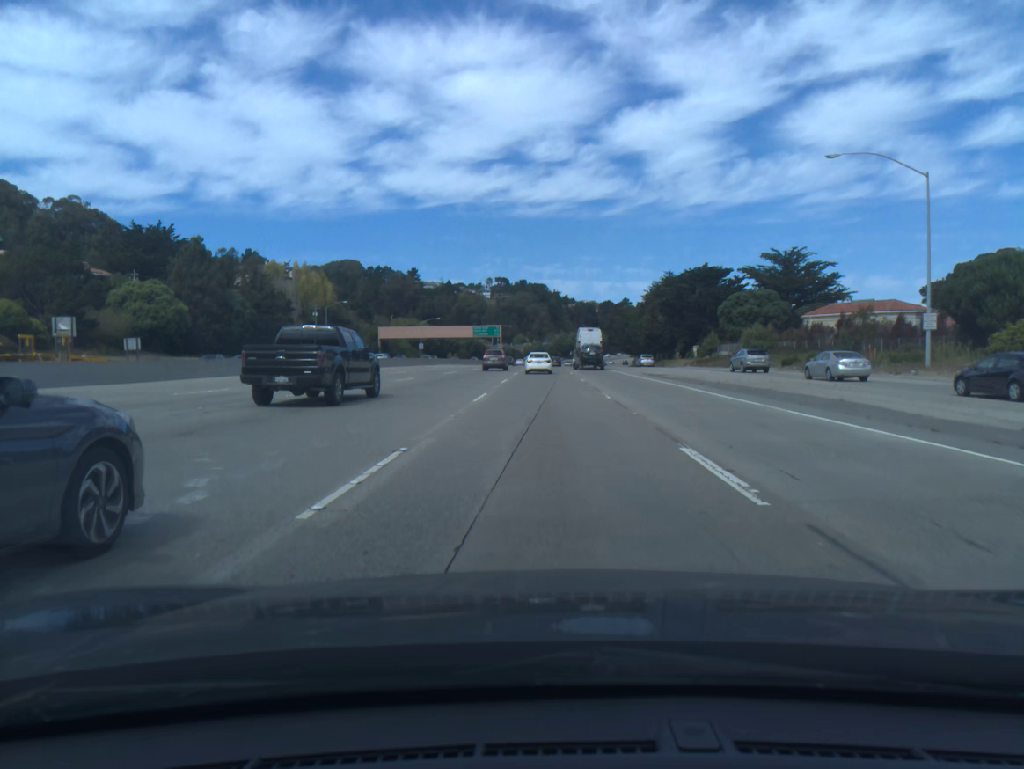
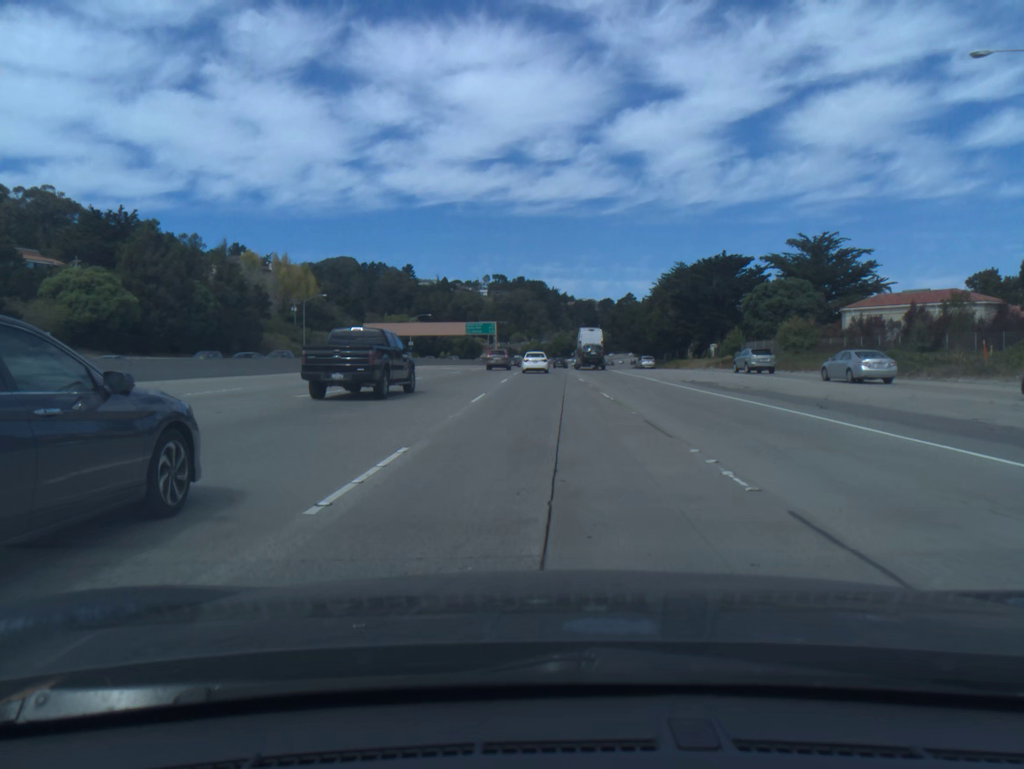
(0.0, +14.4) m; 0°
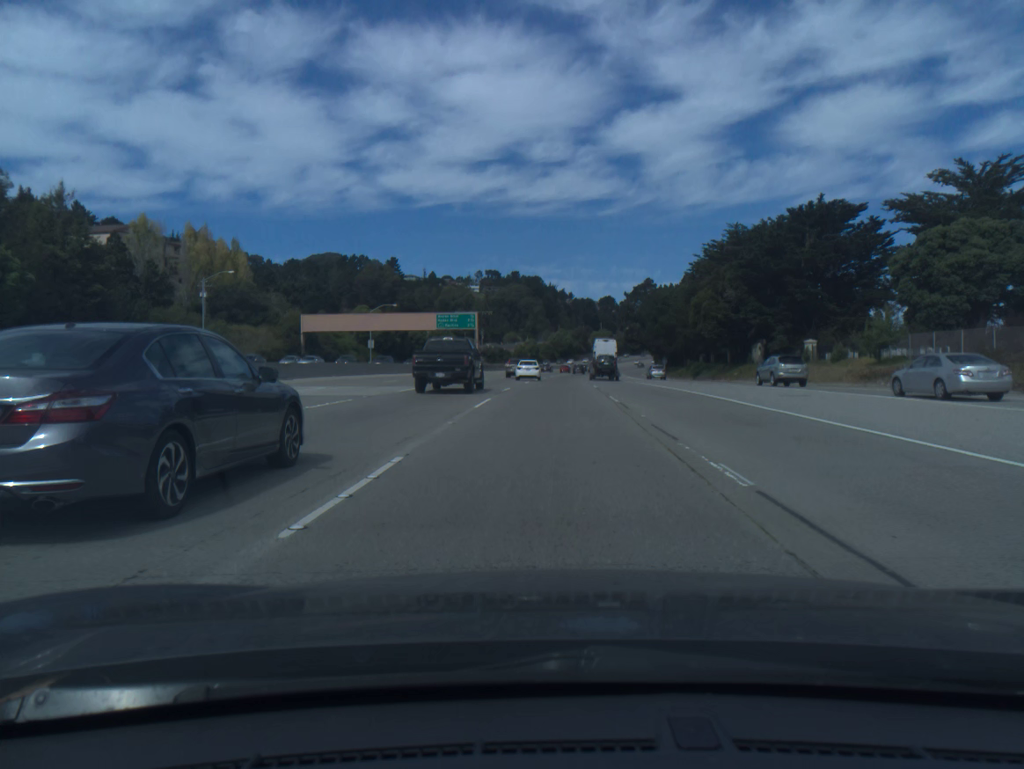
(+0.1, +43.6) m; 0°
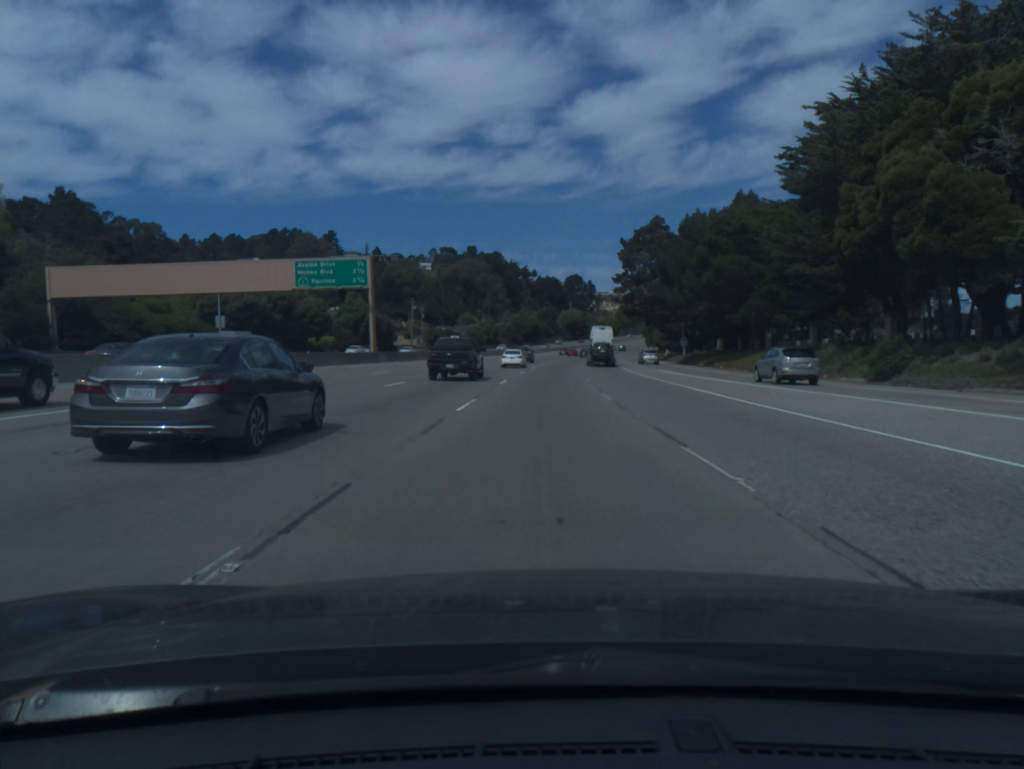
(+1.4, +59.2) m; +3°
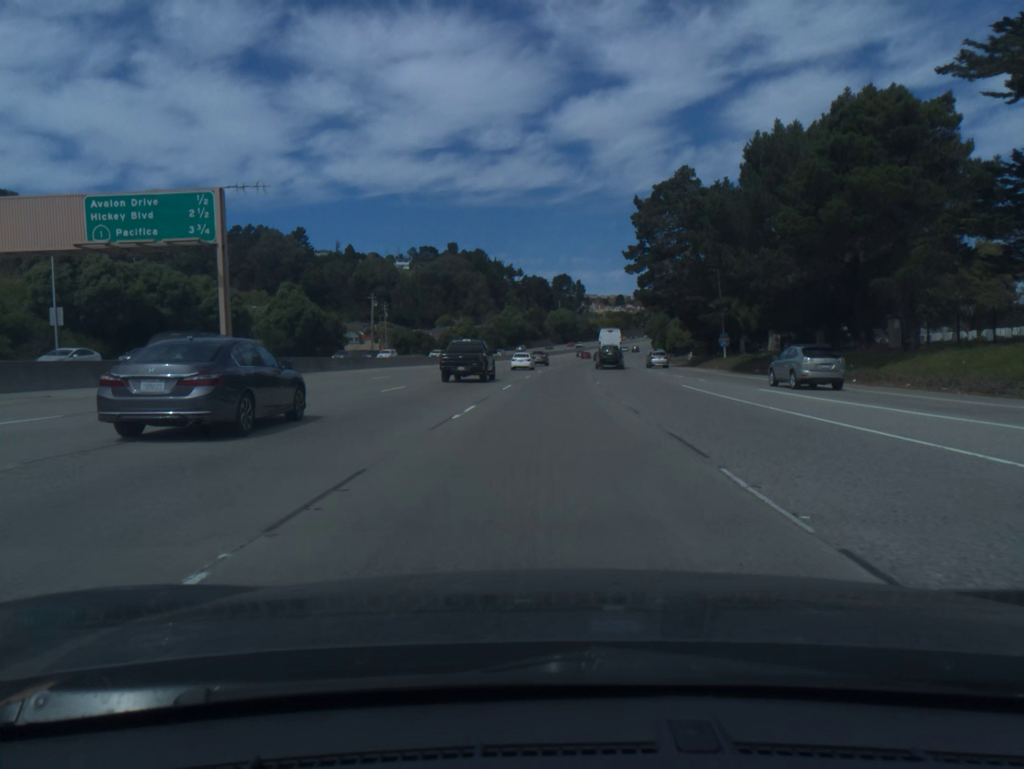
(+0.2, +30.5) m; +1°
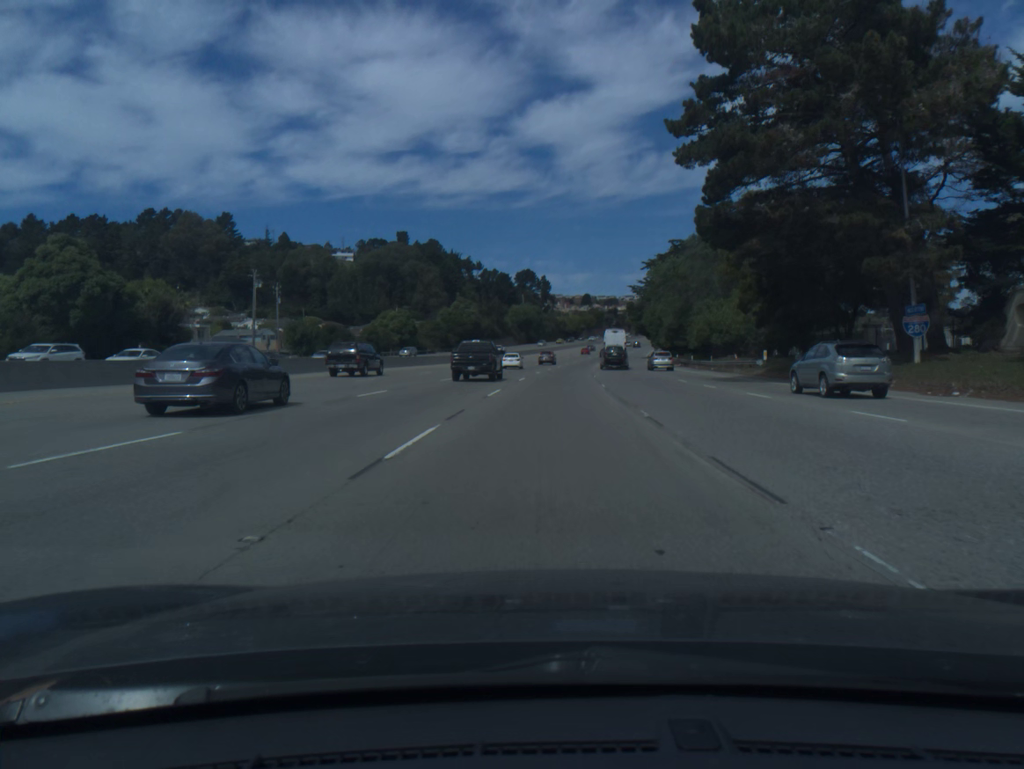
(+1.1, +46.9) m; +3°
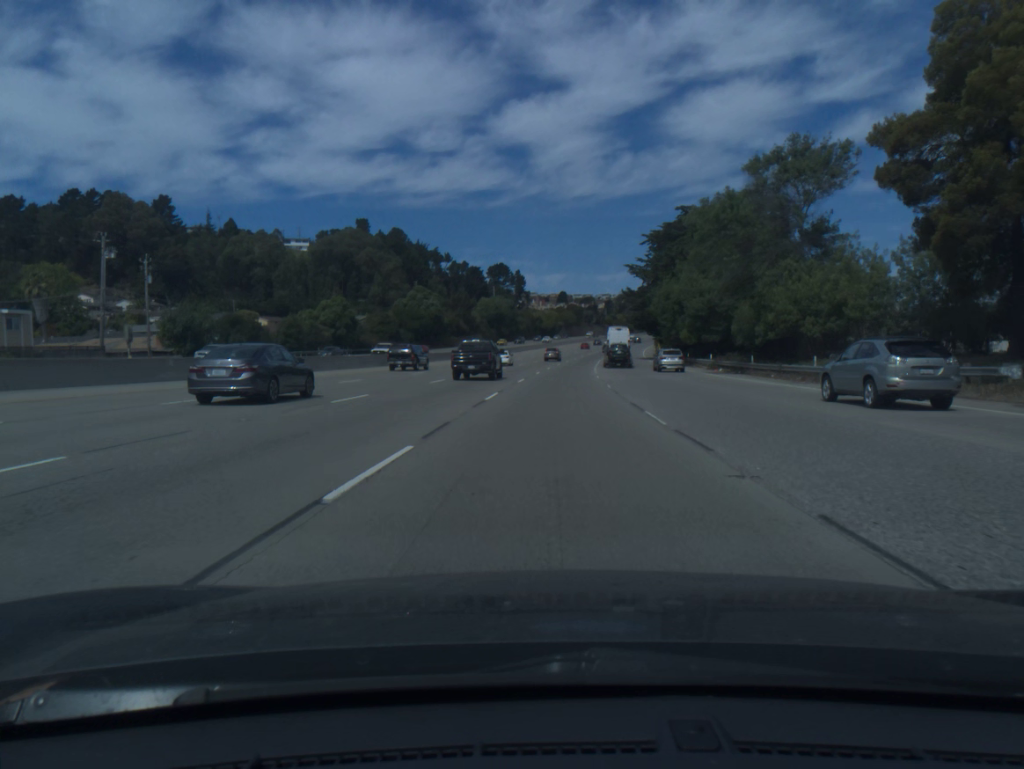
(+0.5, +32.0) m; +2°
